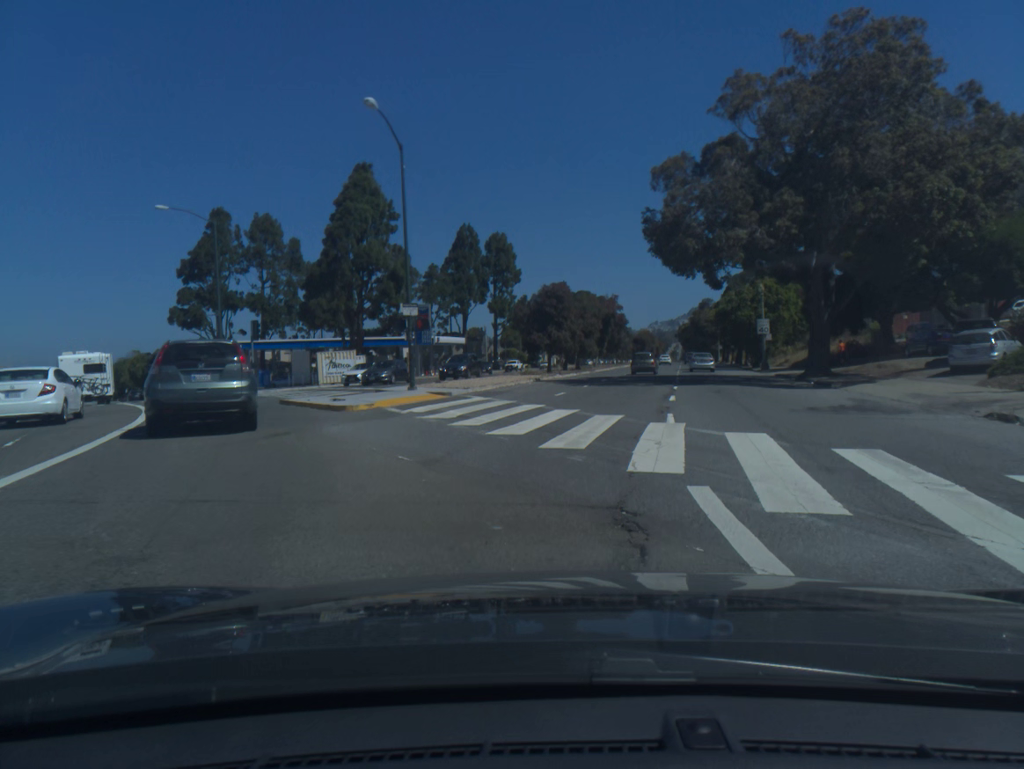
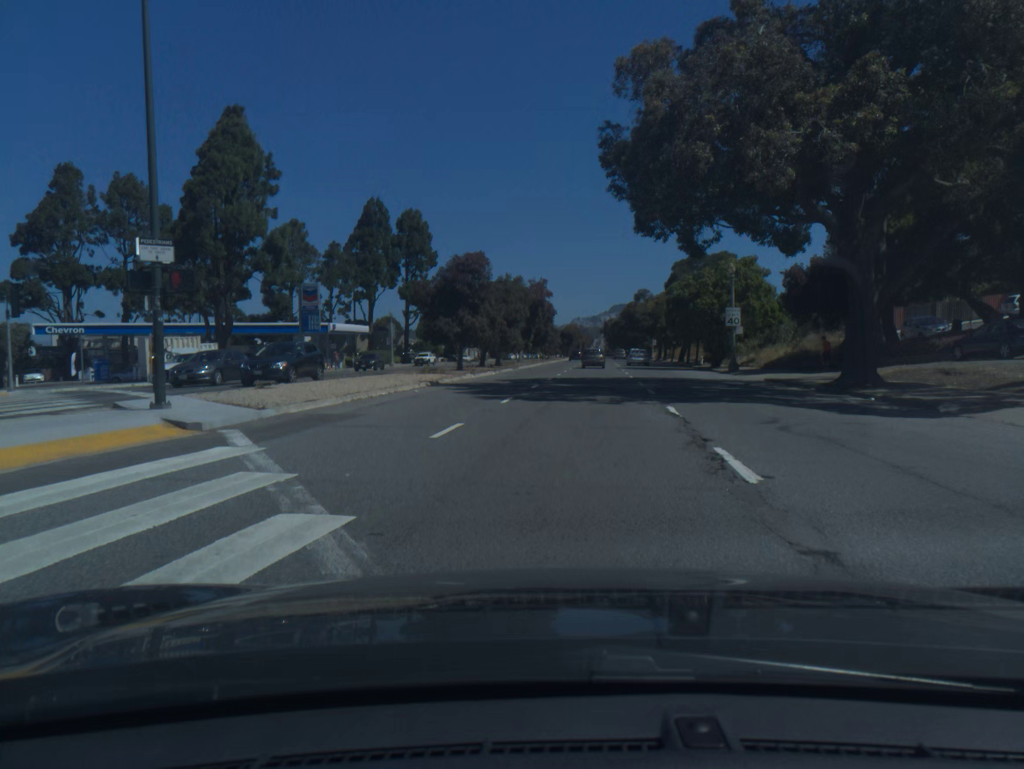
(+0.6, +14.4) m; +5°
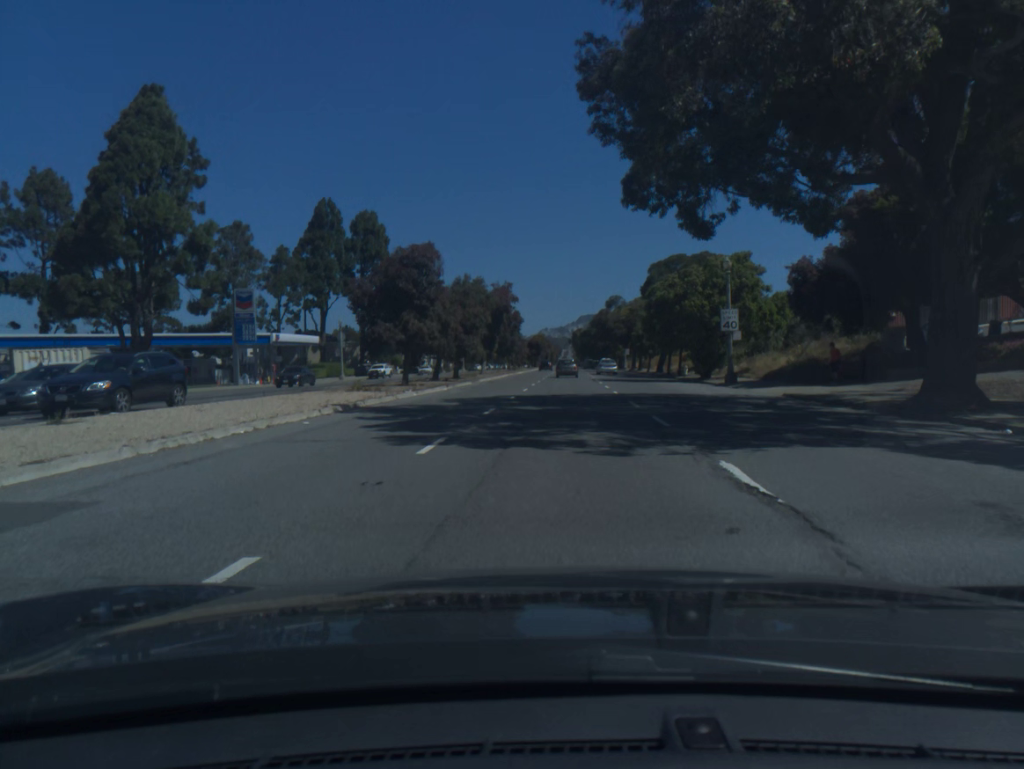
(+0.2, +7.8) m; +2°
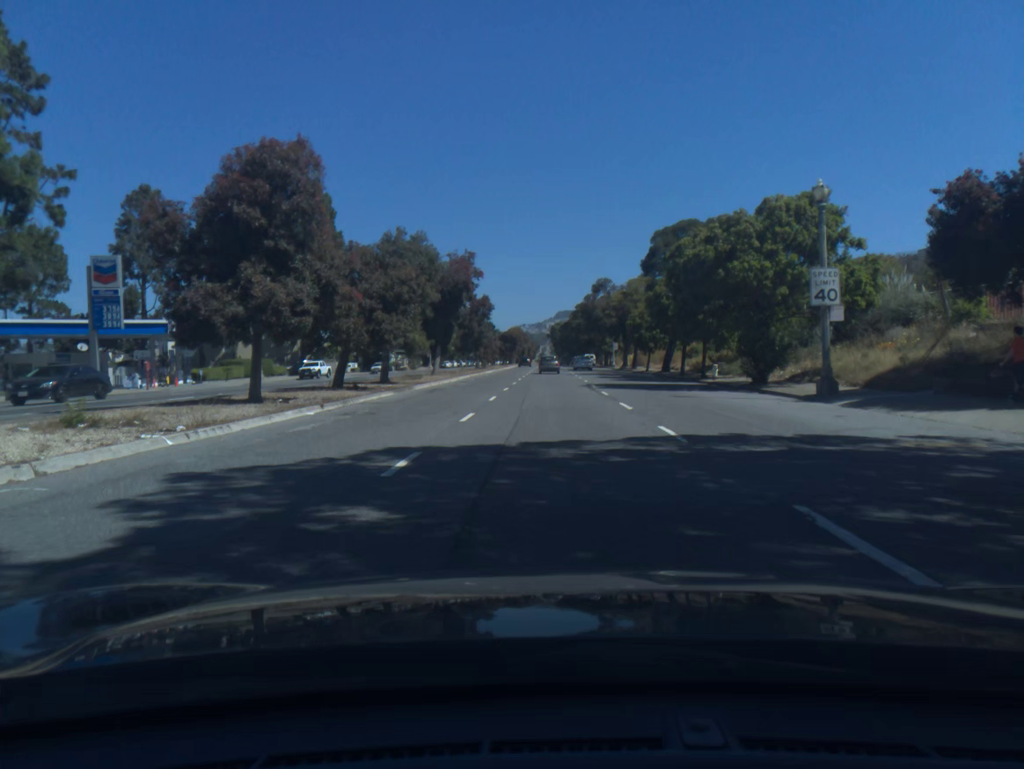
(+0.2, +17.0) m; +1°
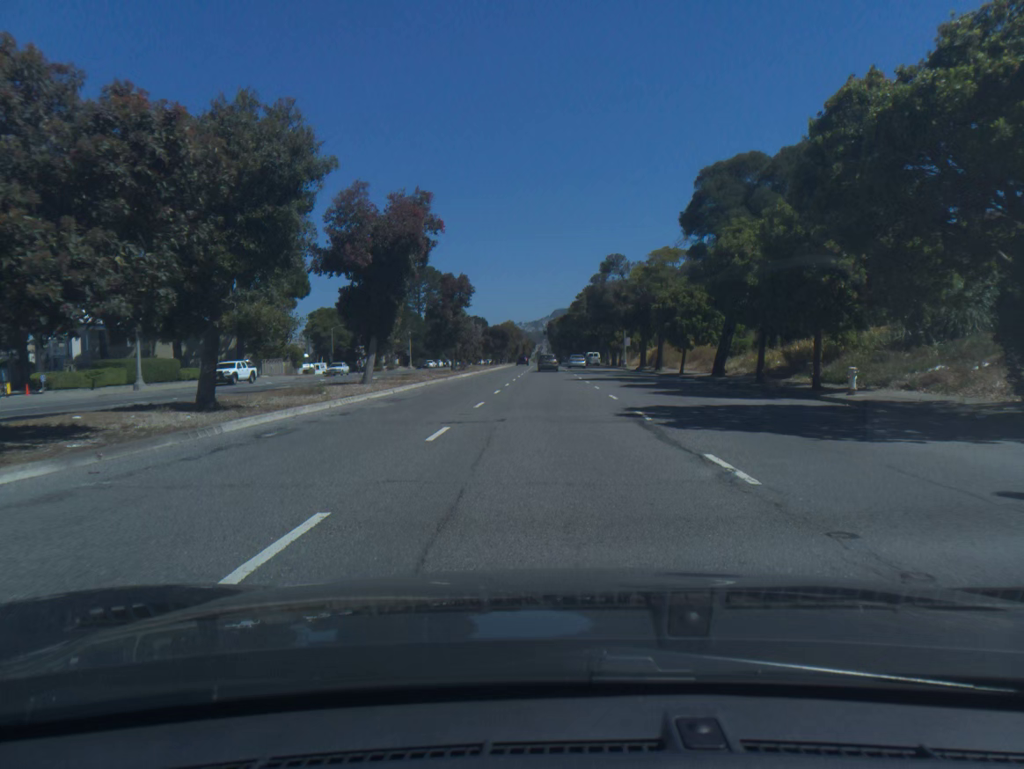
(+0.1, +18.5) m; 0°
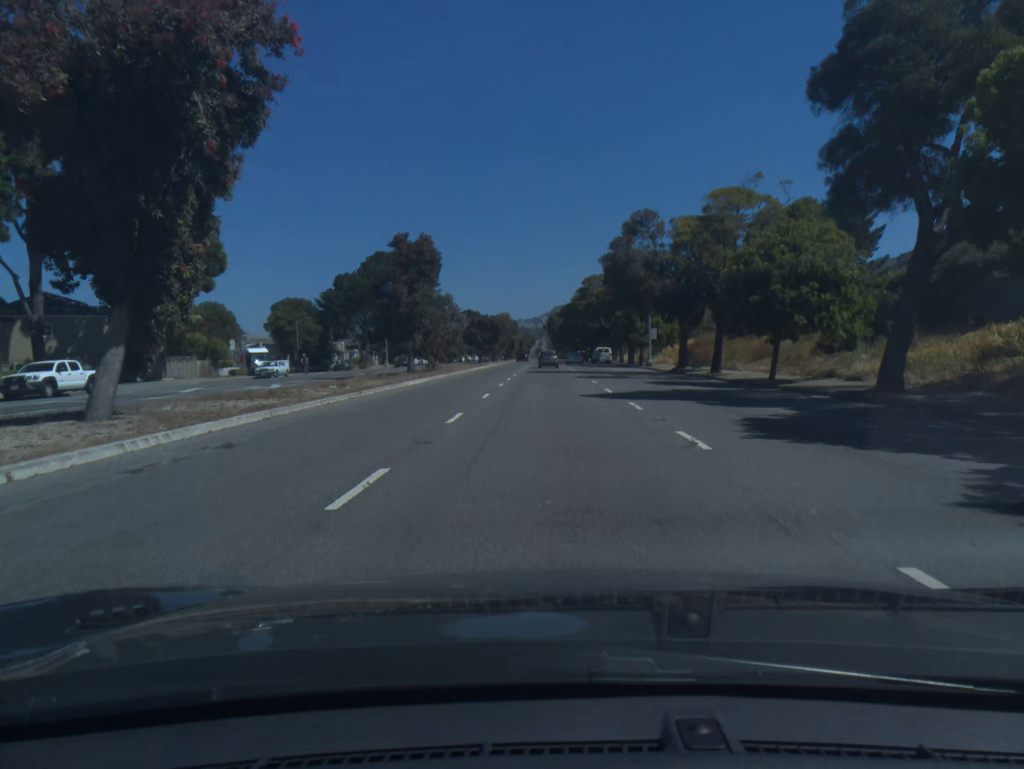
(0.0, +19.9) m; 0°
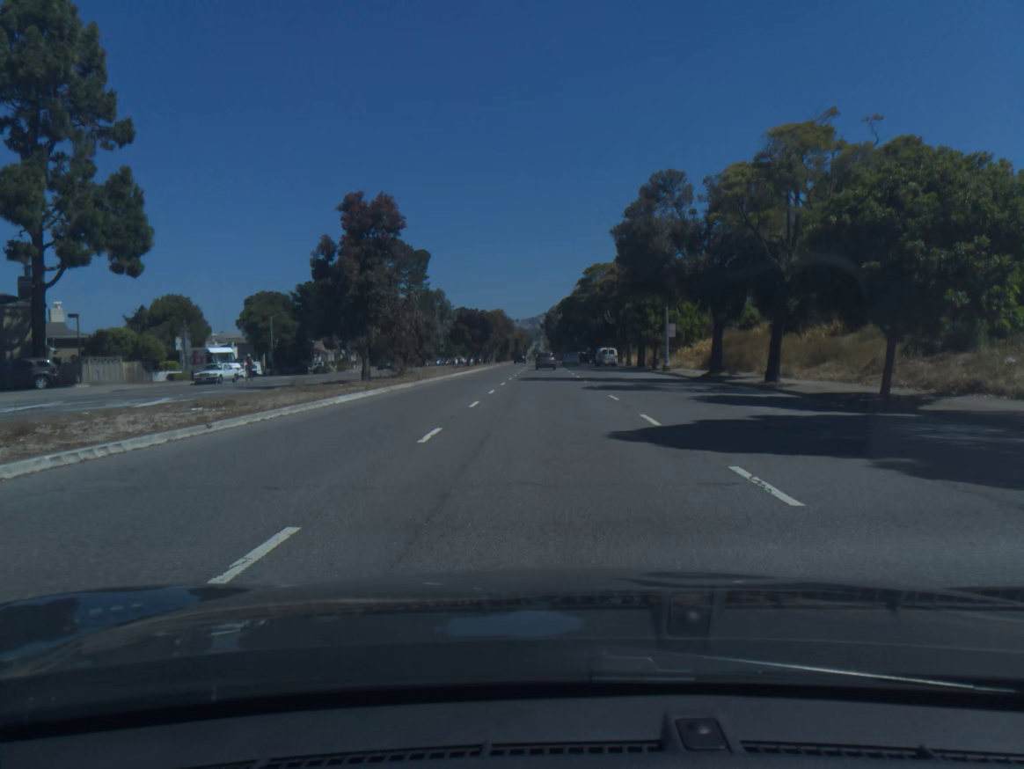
(0.0, +10.3) m; 0°
